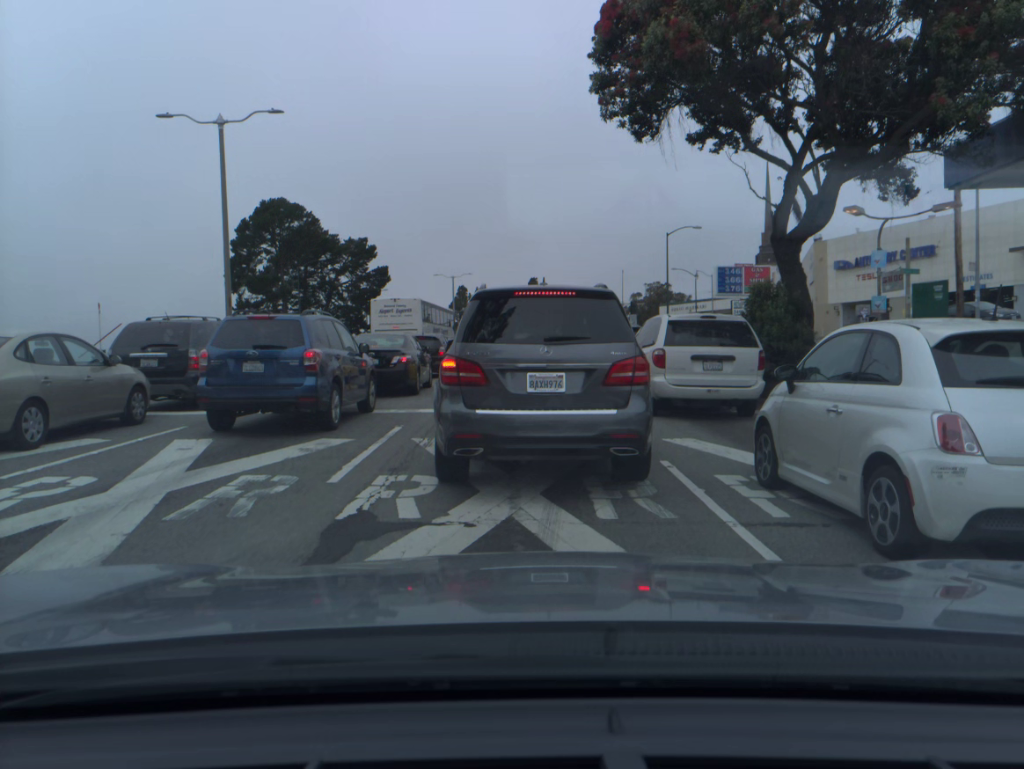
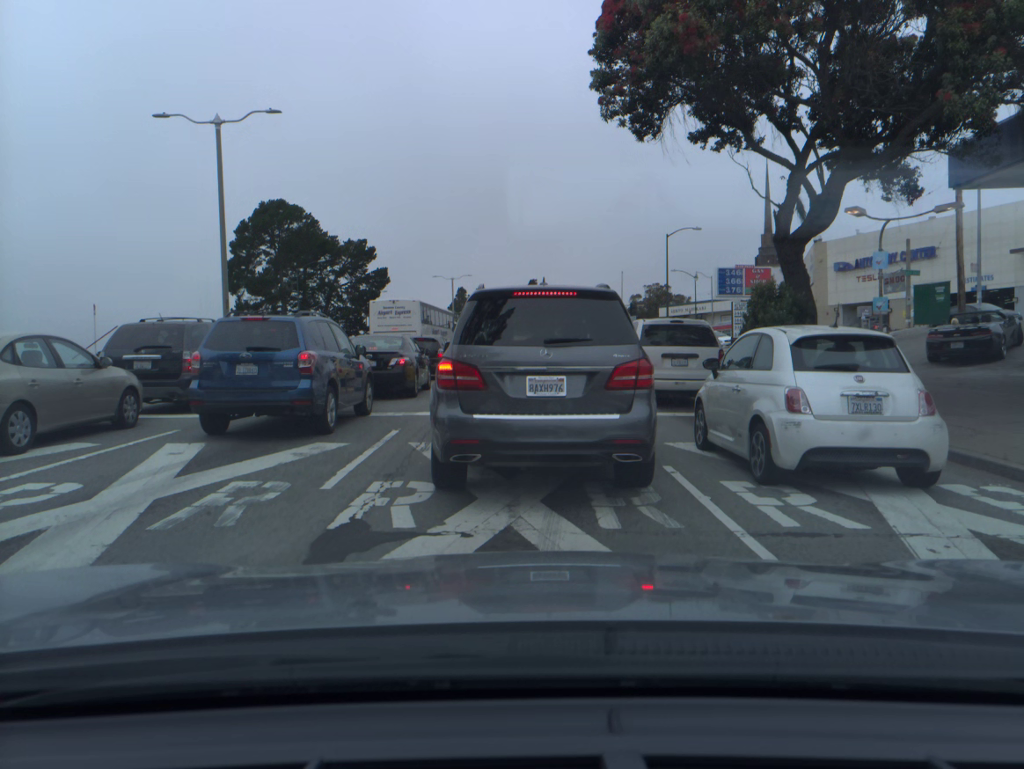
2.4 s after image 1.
(0.0, +0.2) m; 0°
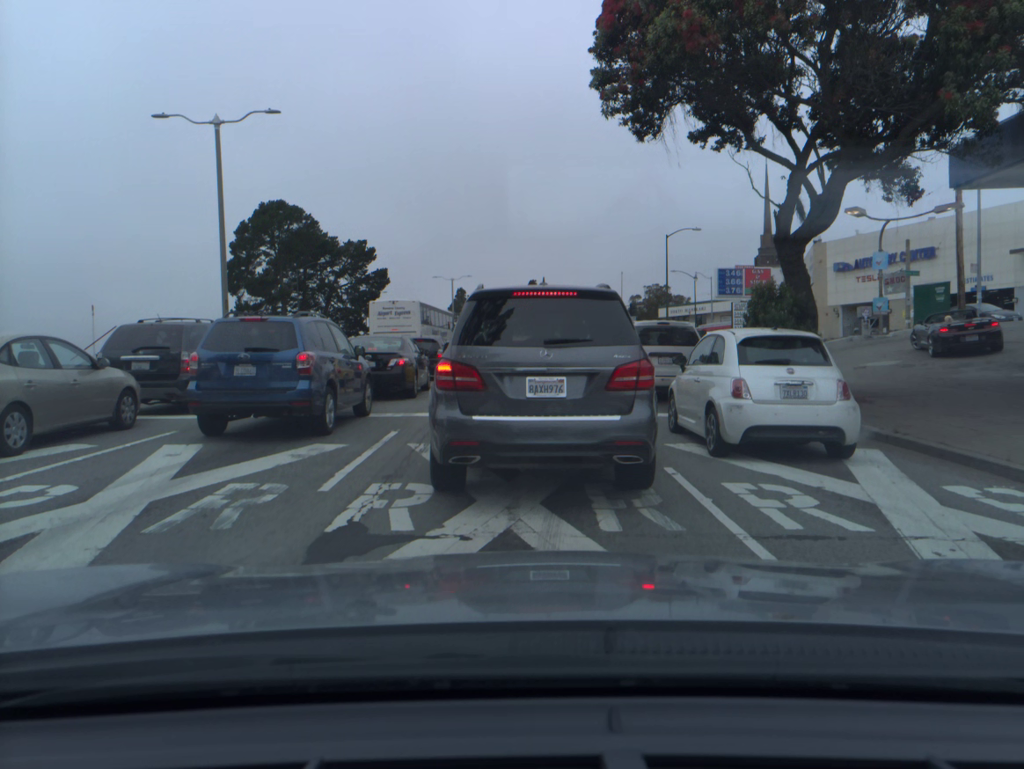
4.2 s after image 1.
(0.0, 0.0) m; 0°
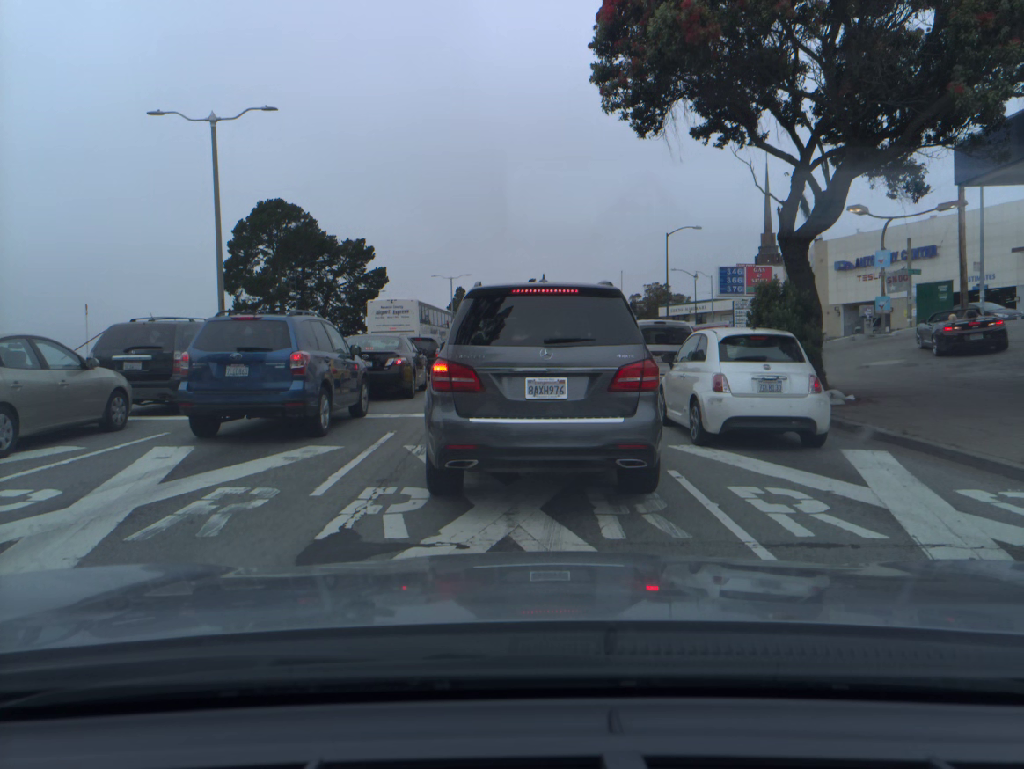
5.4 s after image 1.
(0.0, +0.2) m; 0°
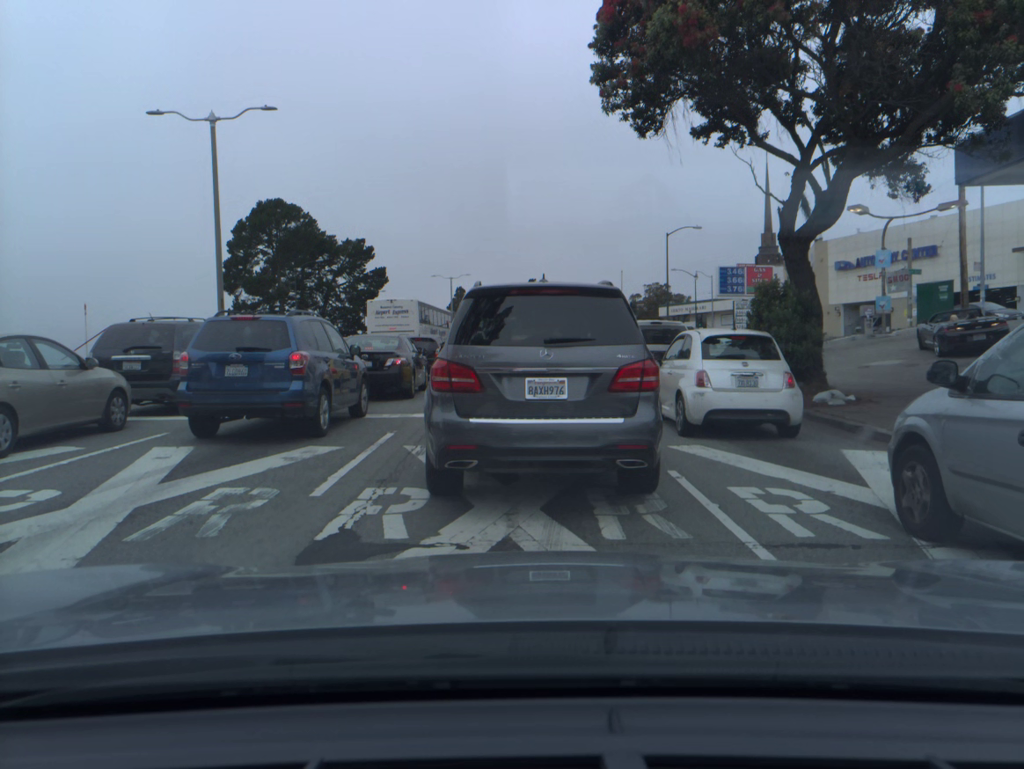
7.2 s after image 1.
(0.0, 0.0) m; 0°
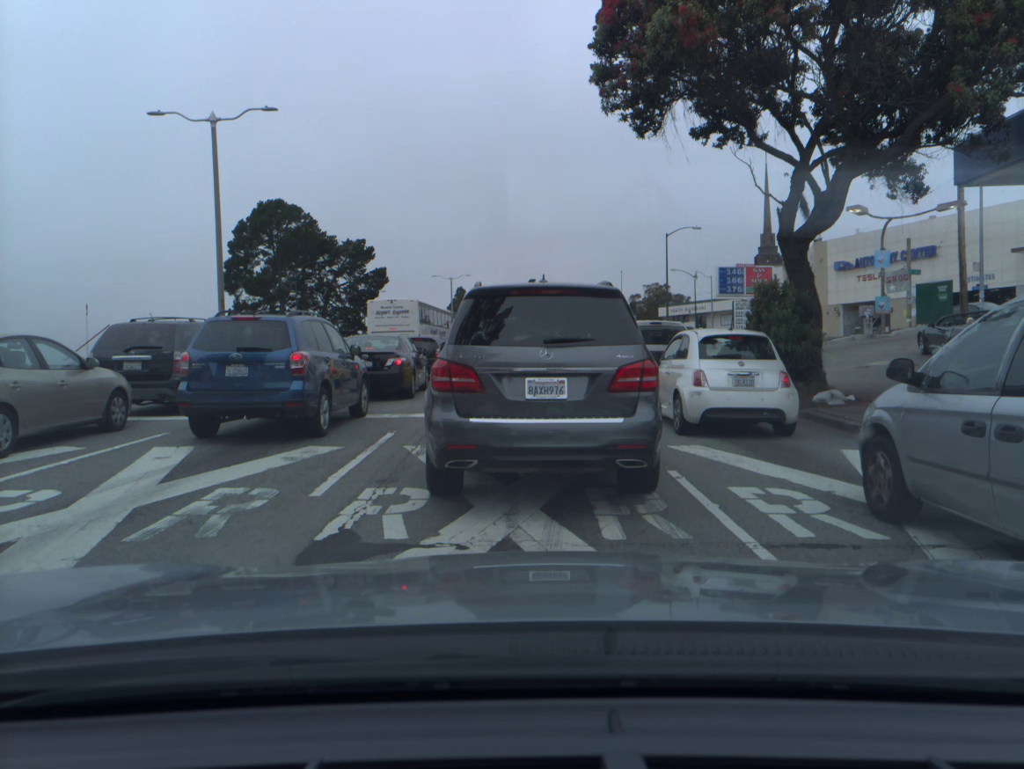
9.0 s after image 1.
(0.0, 0.0) m; 0°
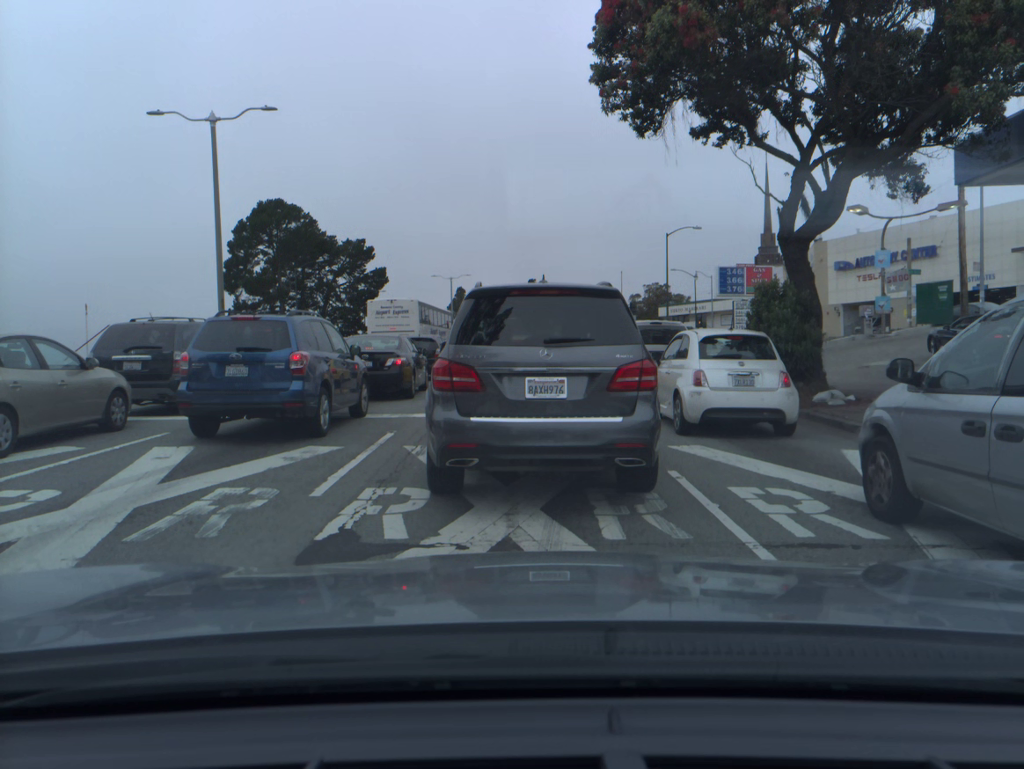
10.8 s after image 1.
(0.0, 0.0) m; 0°
